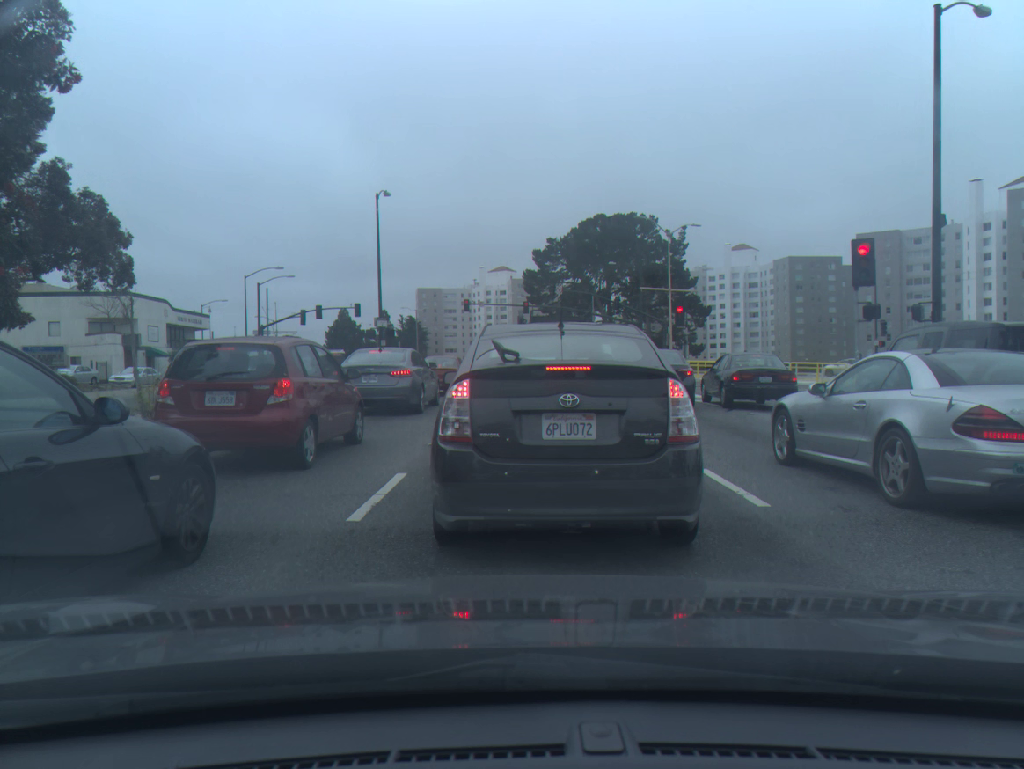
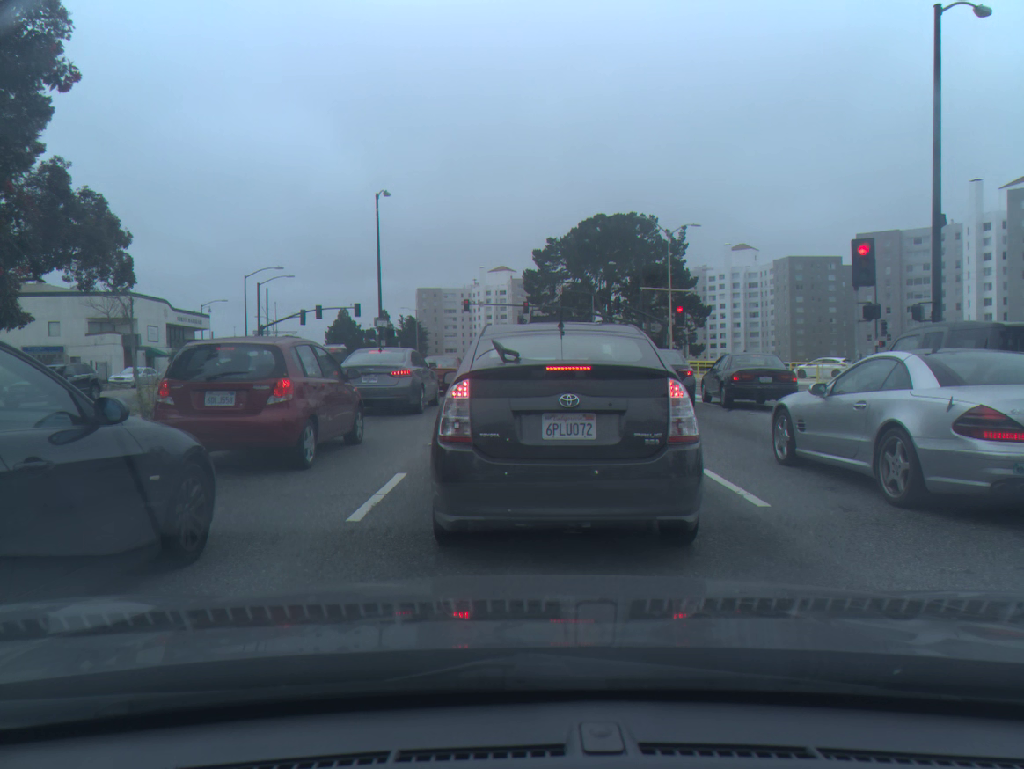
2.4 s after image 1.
(0.0, 0.0) m; 0°
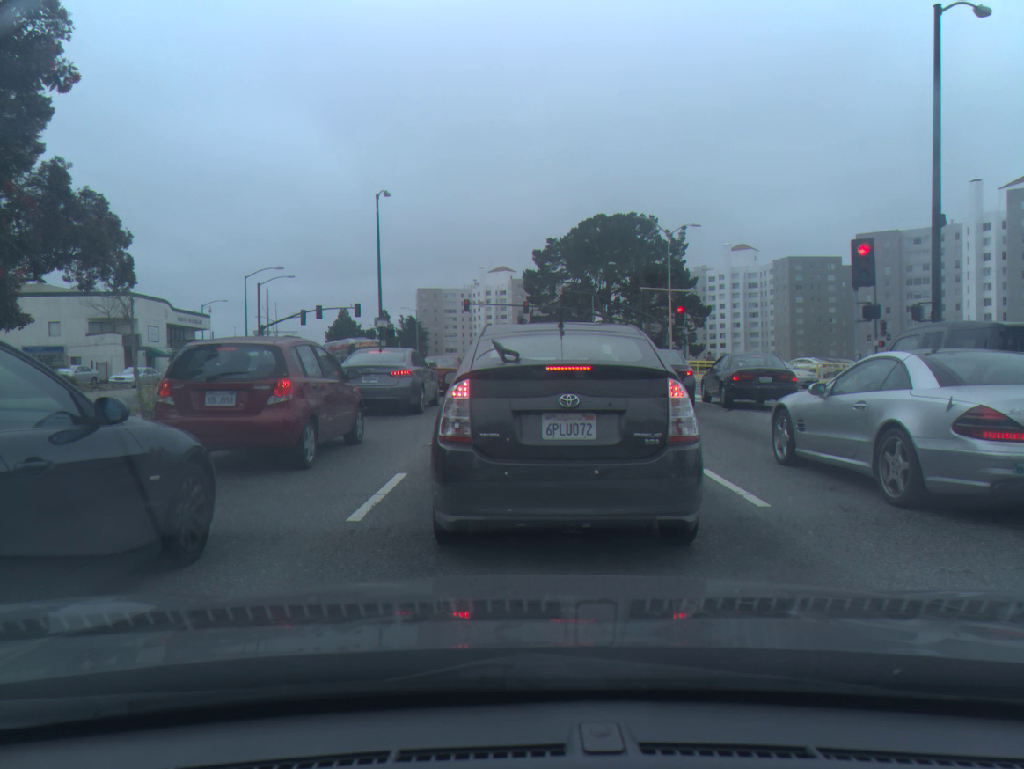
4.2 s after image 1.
(0.0, 0.0) m; 0°
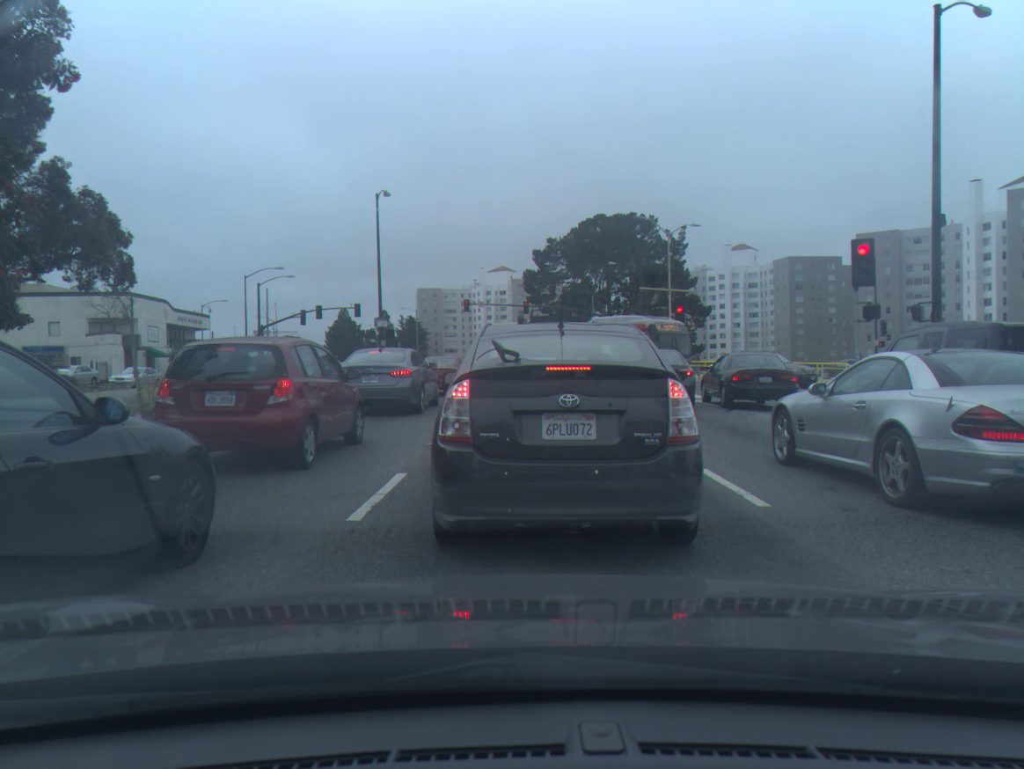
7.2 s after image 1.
(0.0, 0.0) m; 0°
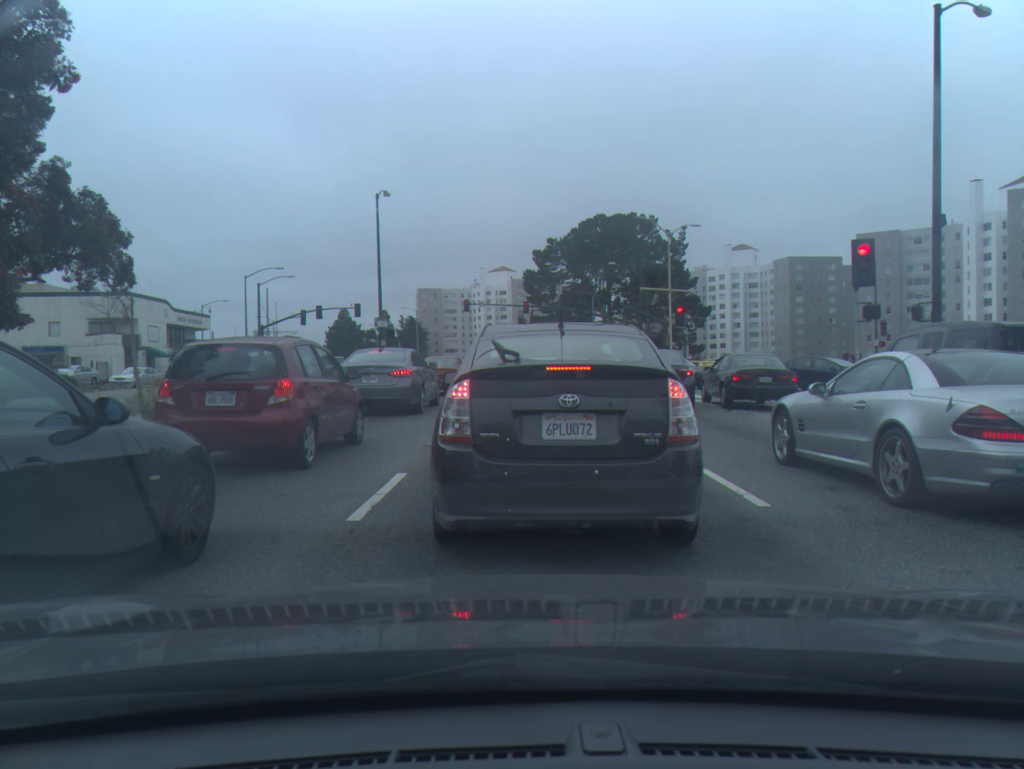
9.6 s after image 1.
(0.0, 0.0) m; 0°
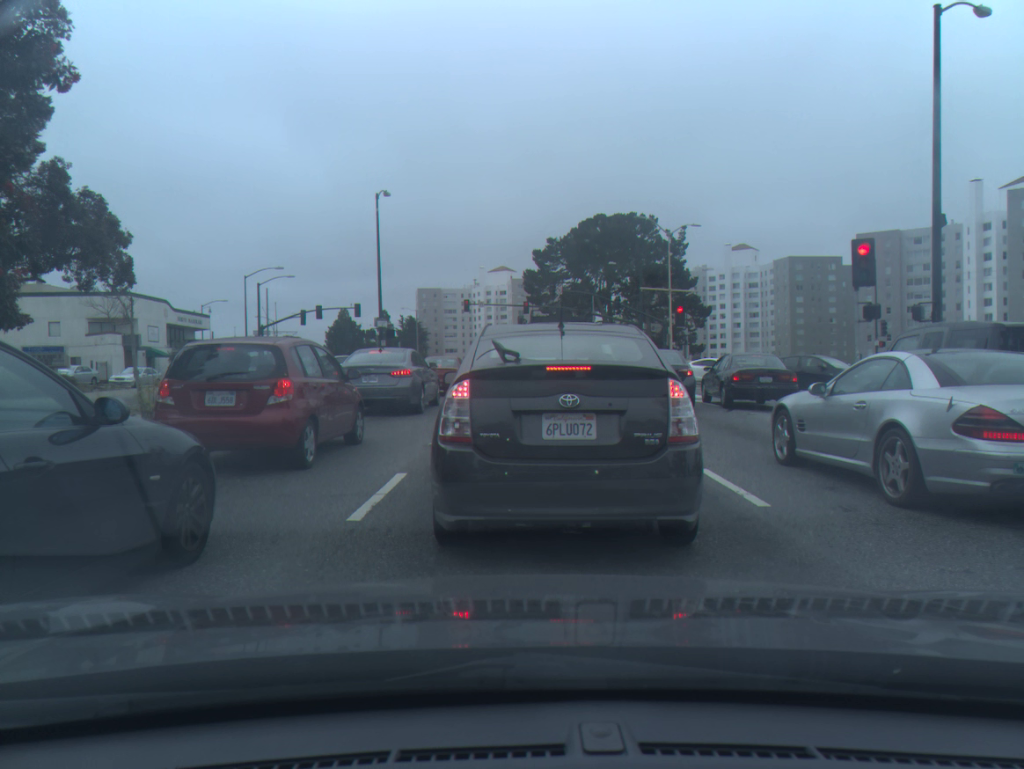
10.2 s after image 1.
(0.0, 0.0) m; 0°
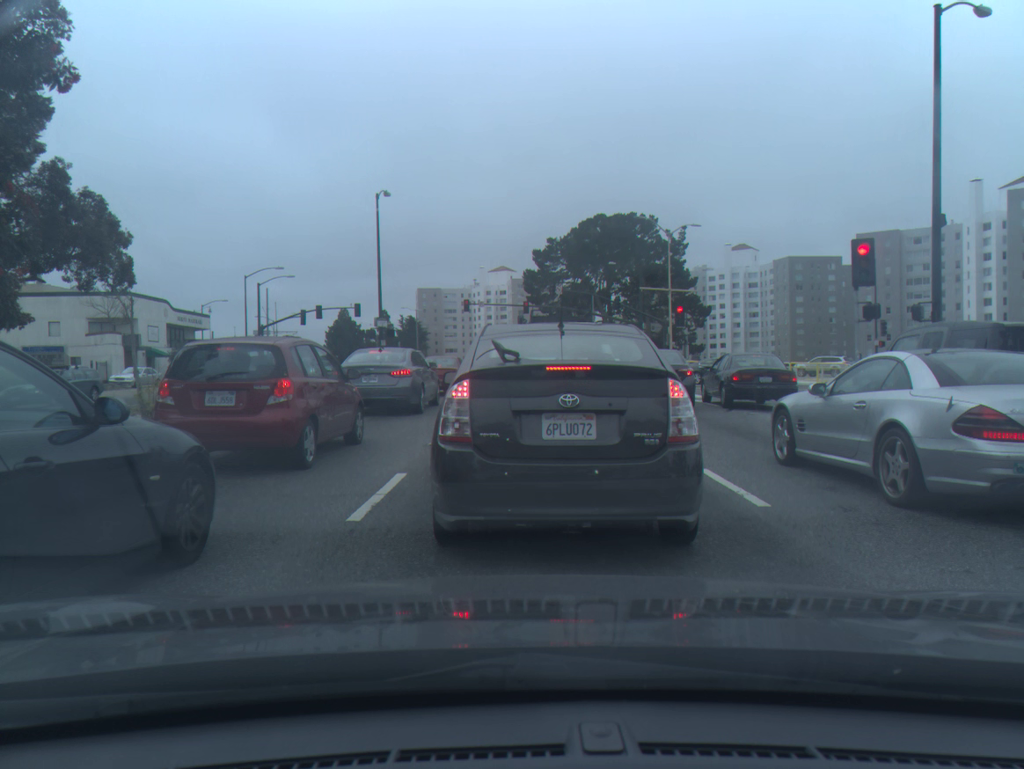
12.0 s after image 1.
(0.0, 0.0) m; 0°
